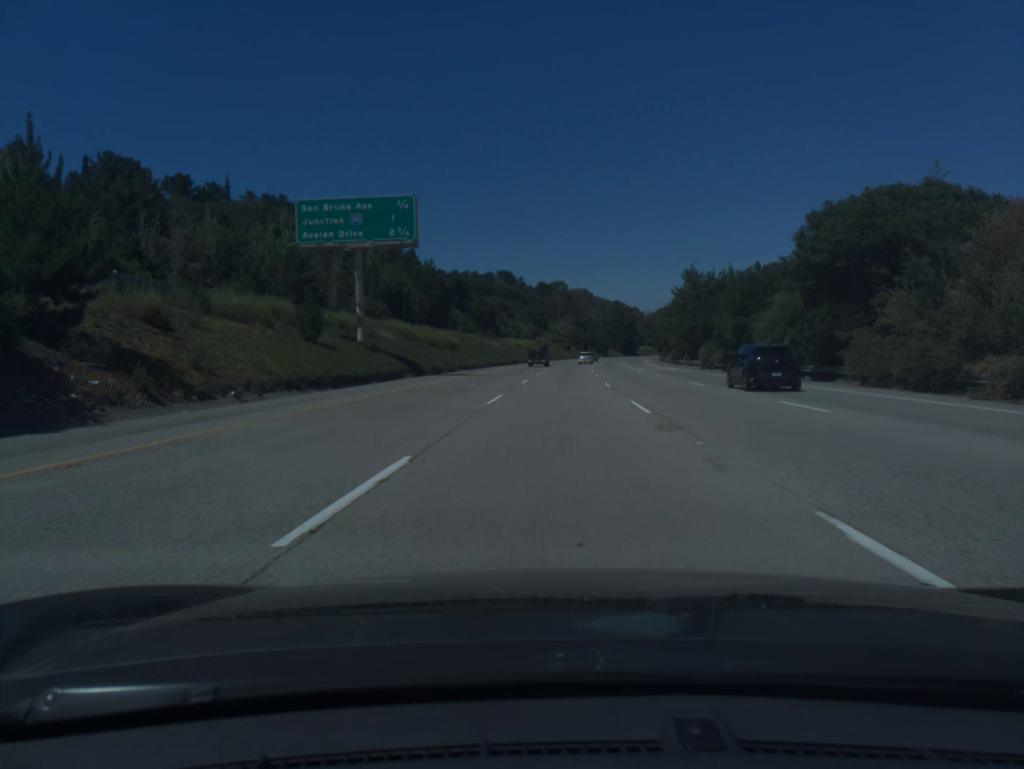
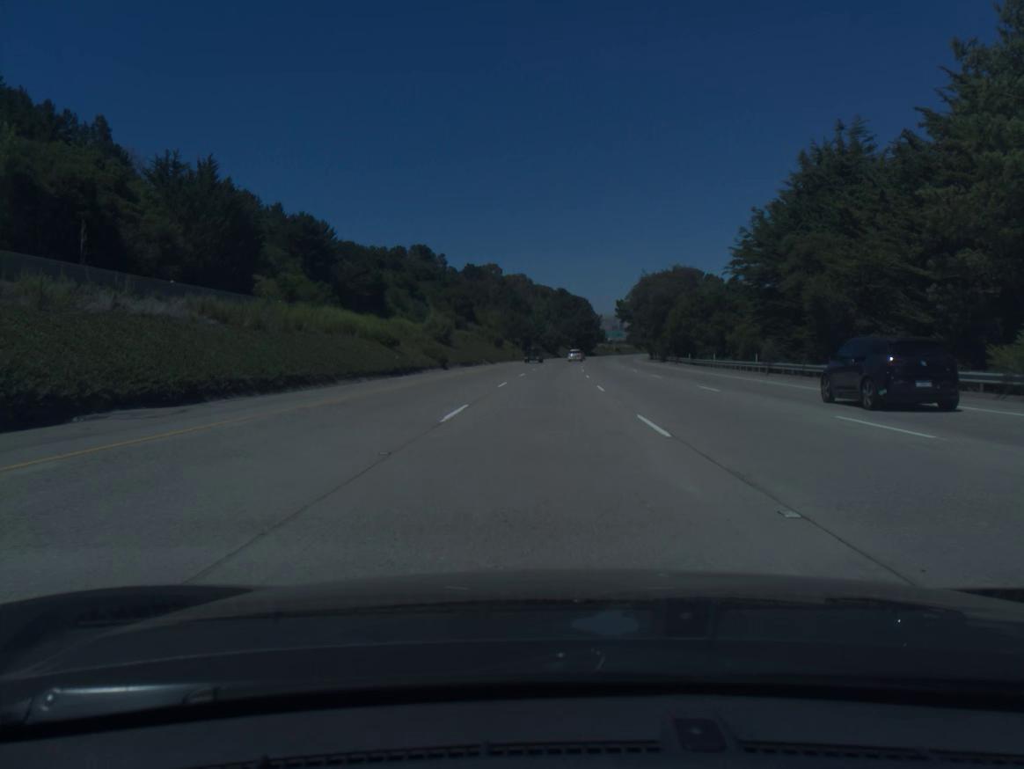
(+4.0, +92.4) m; +5°
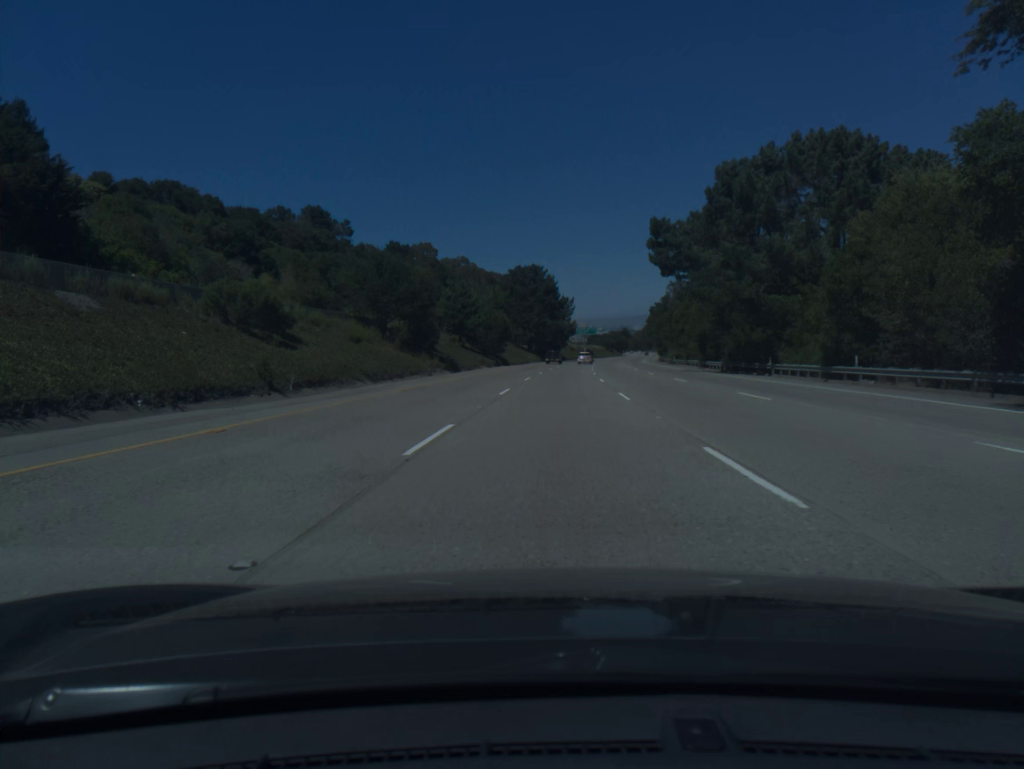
(+2.6, +92.7) m; +3°
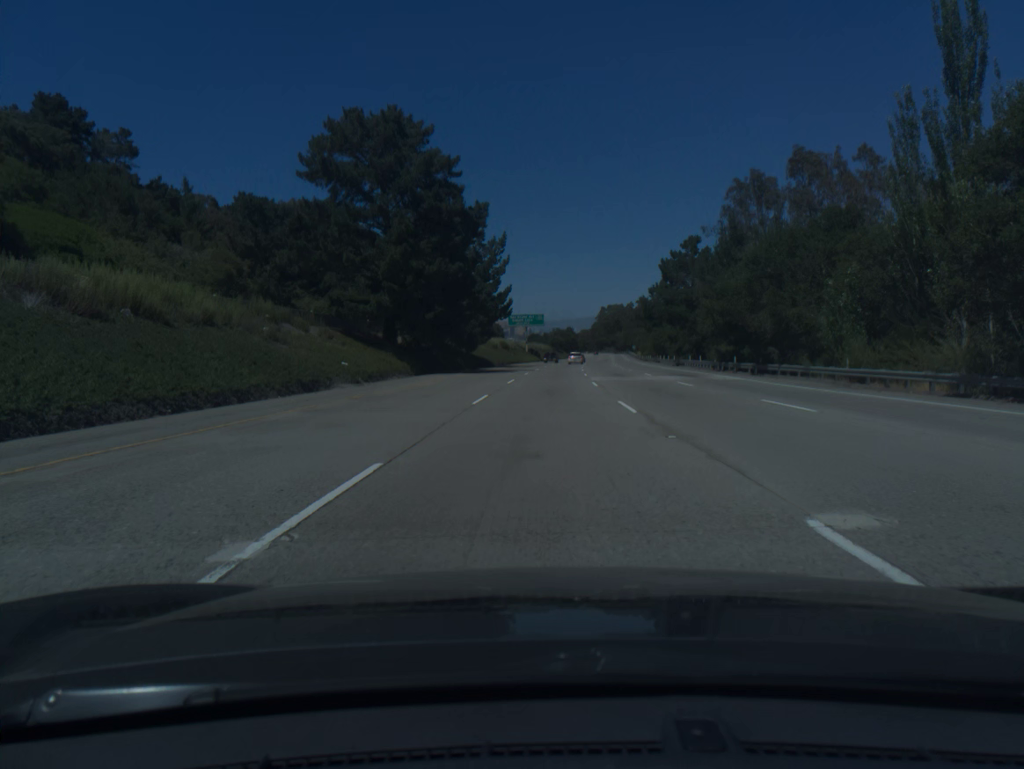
(+3.7, +92.3) m; +5°
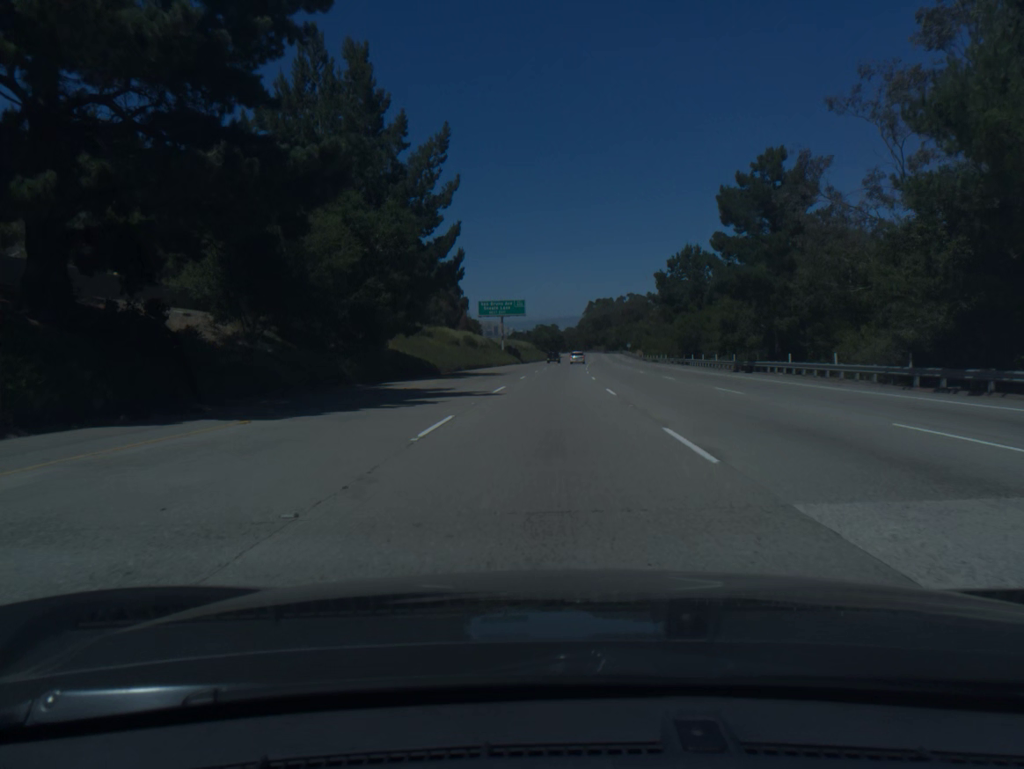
(+0.4, +37.1) m; +1°
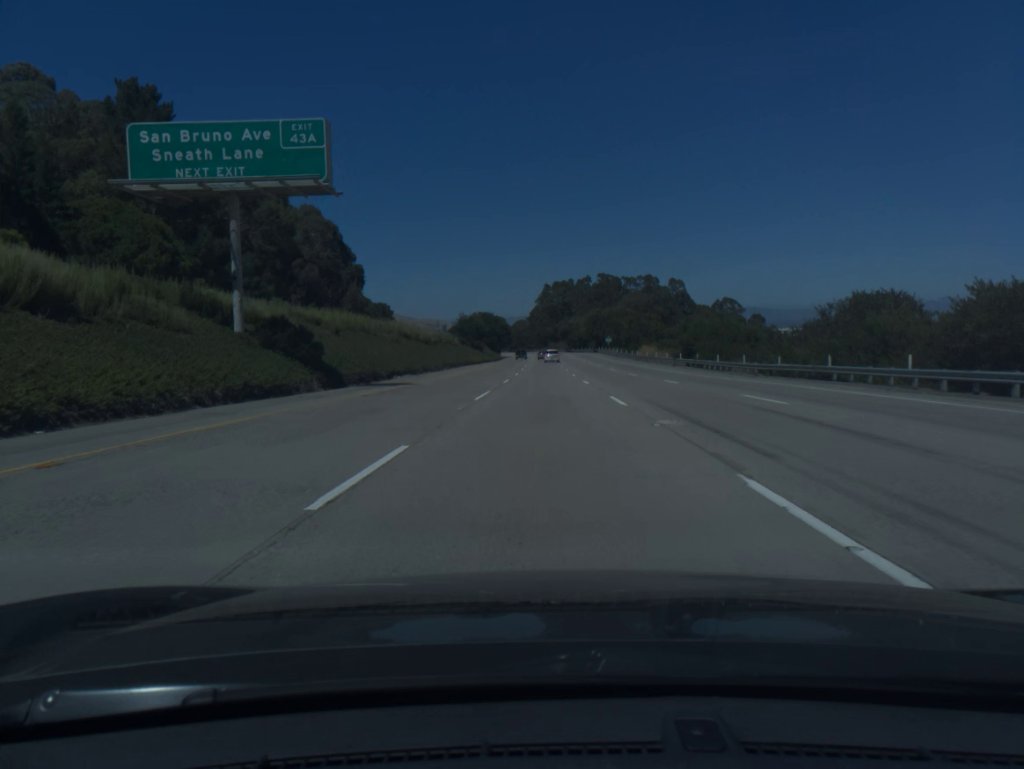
(+3.1, +92.6) m; +4°
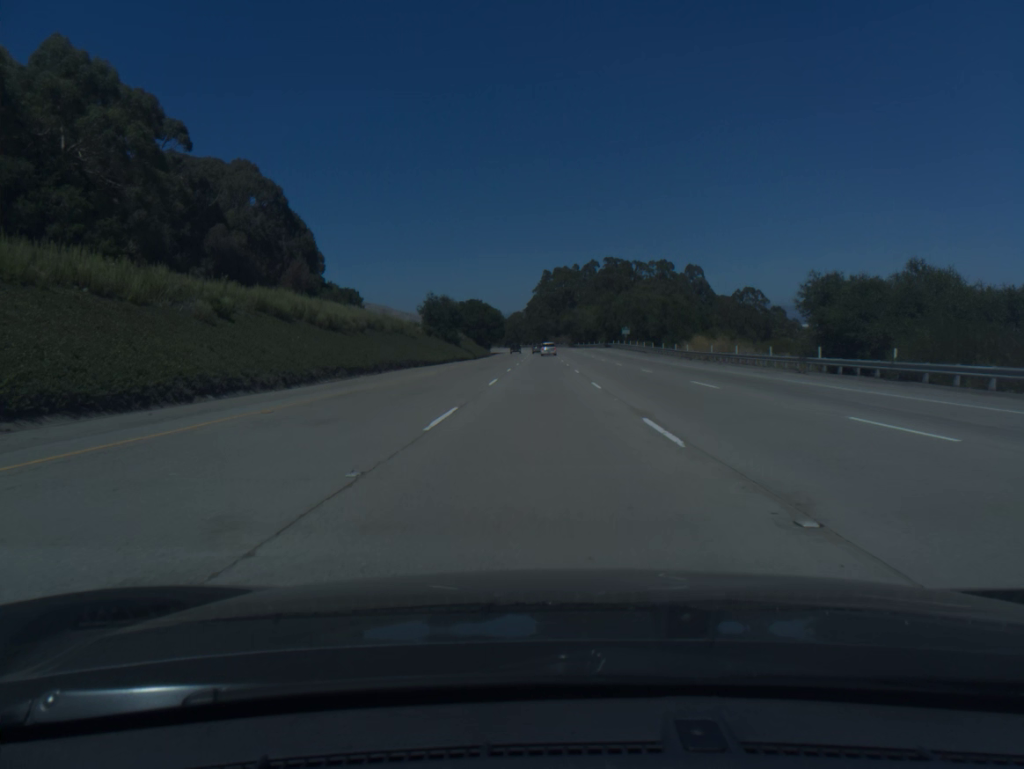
(0.0, +37.1) m; 0°
